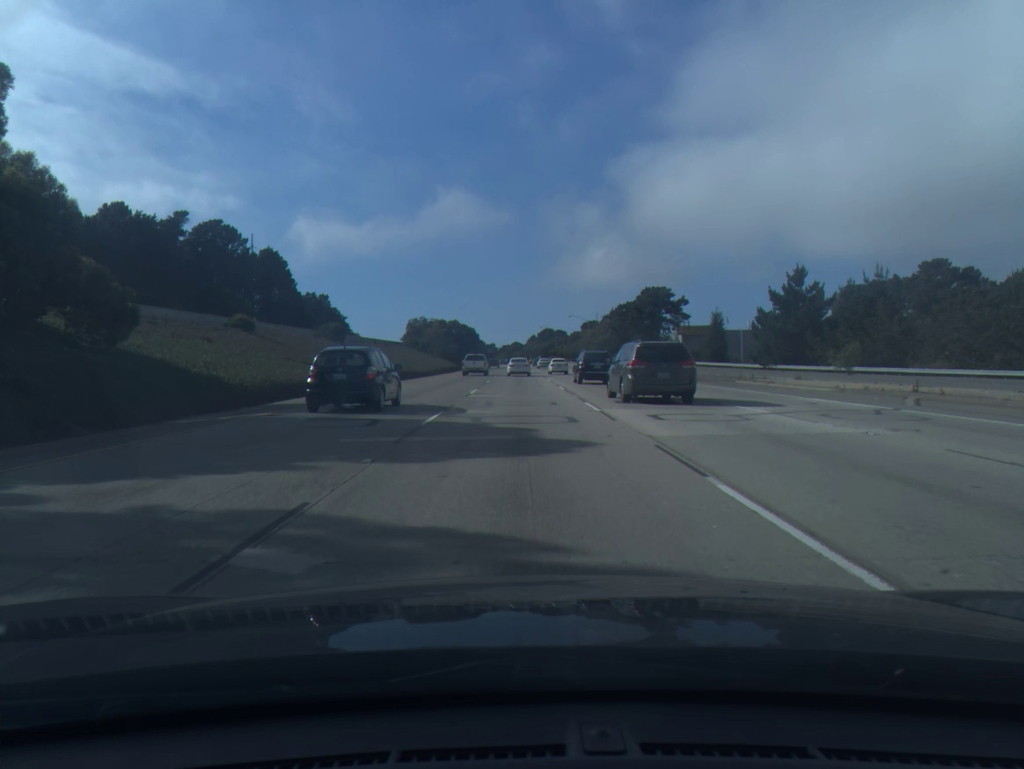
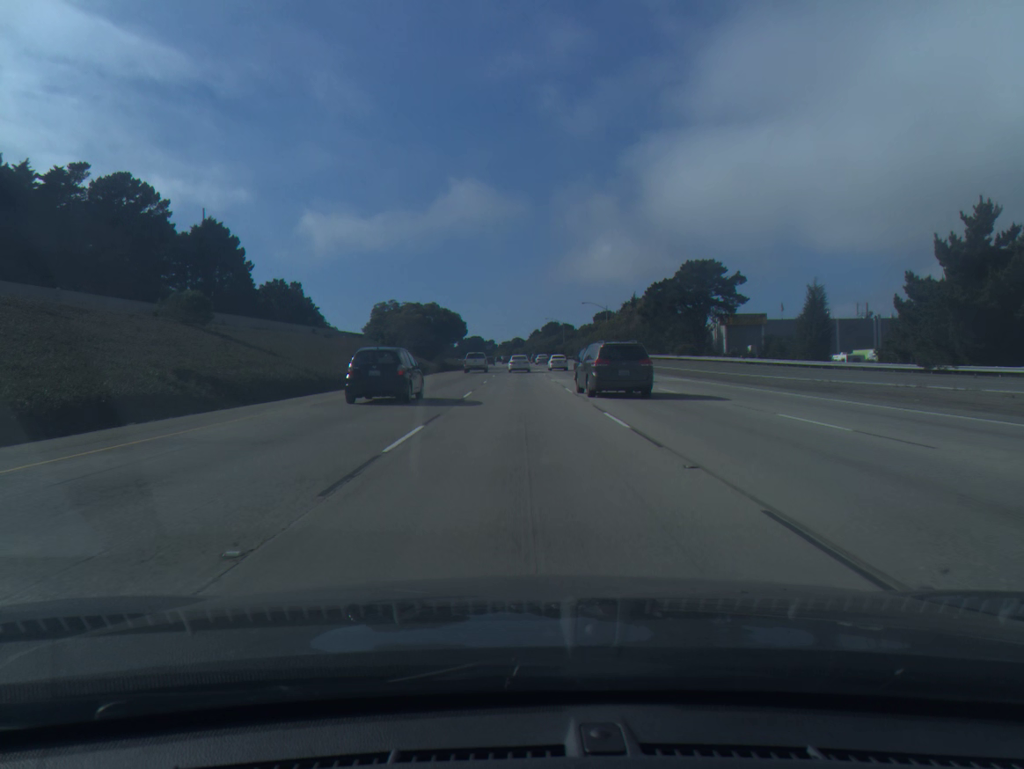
(0.0, +33.6) m; 0°
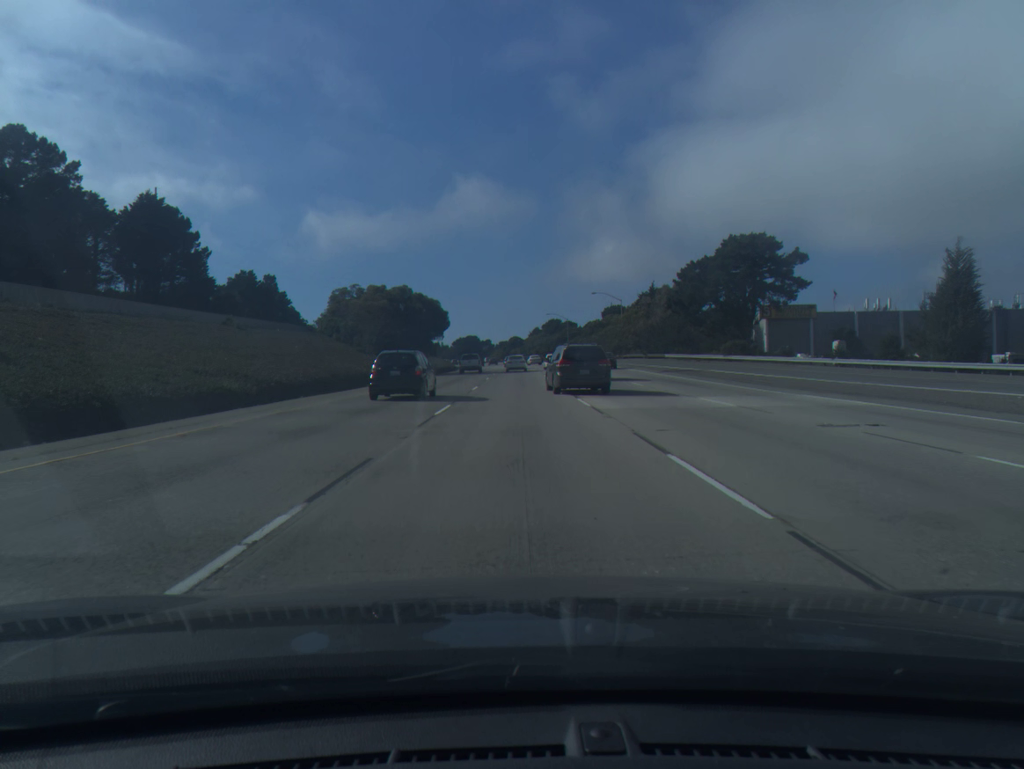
(0.0, +22.3) m; 0°
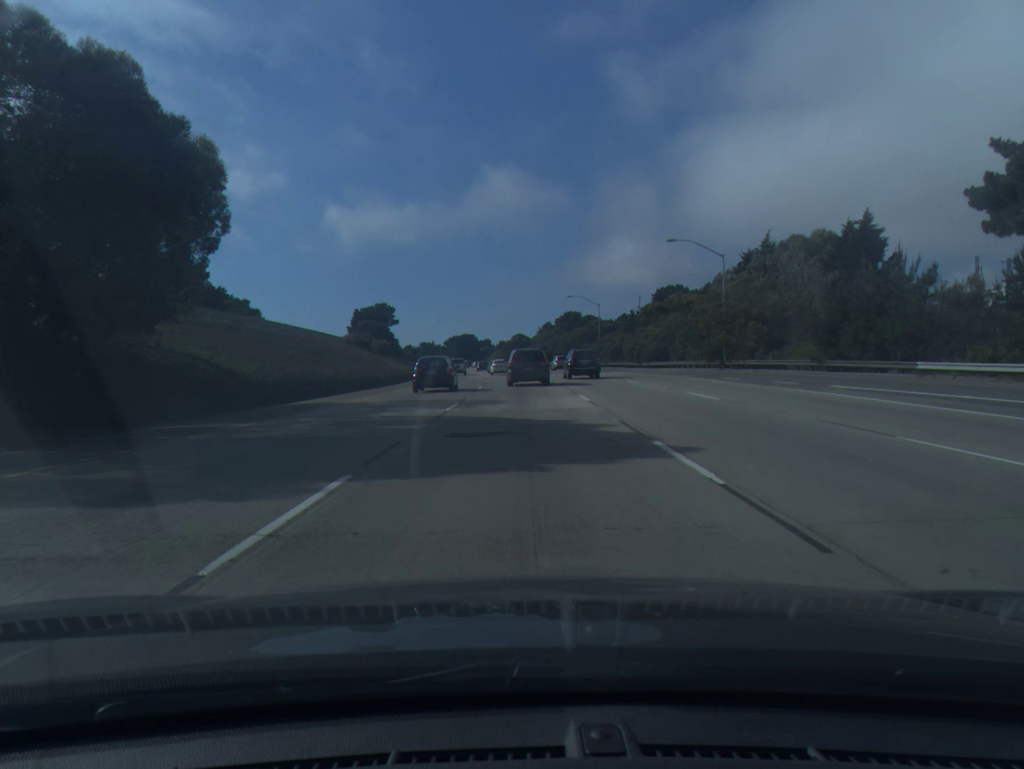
(-0.2, +56.5) m; 0°
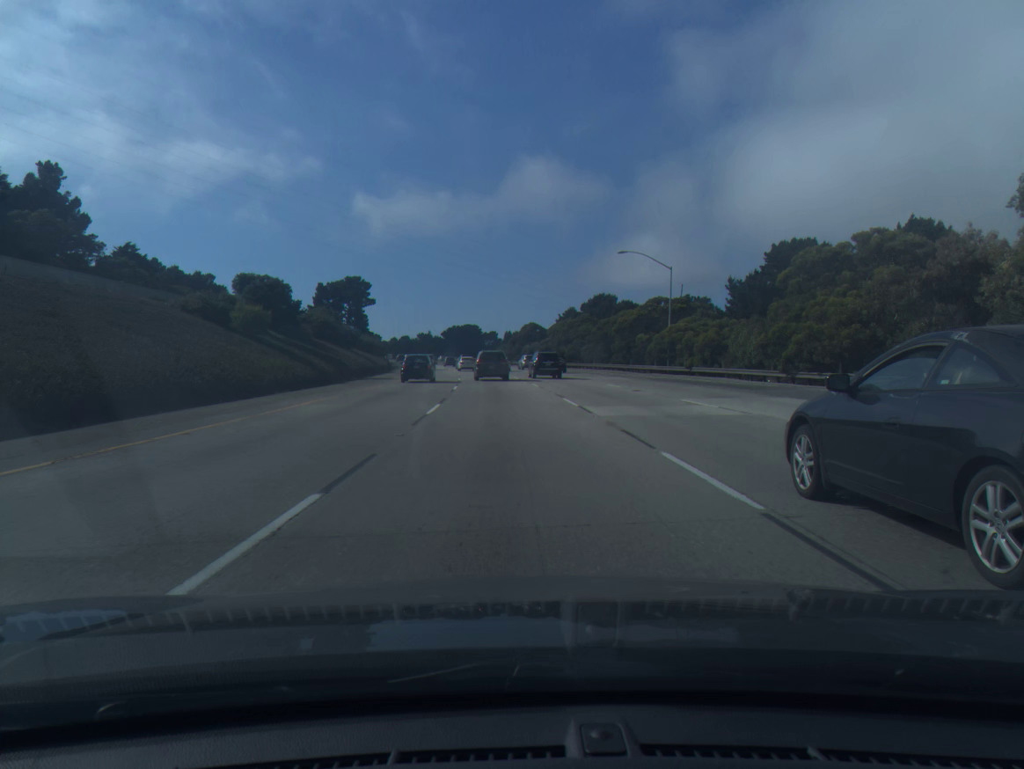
(-0.1, +45.2) m; -1°
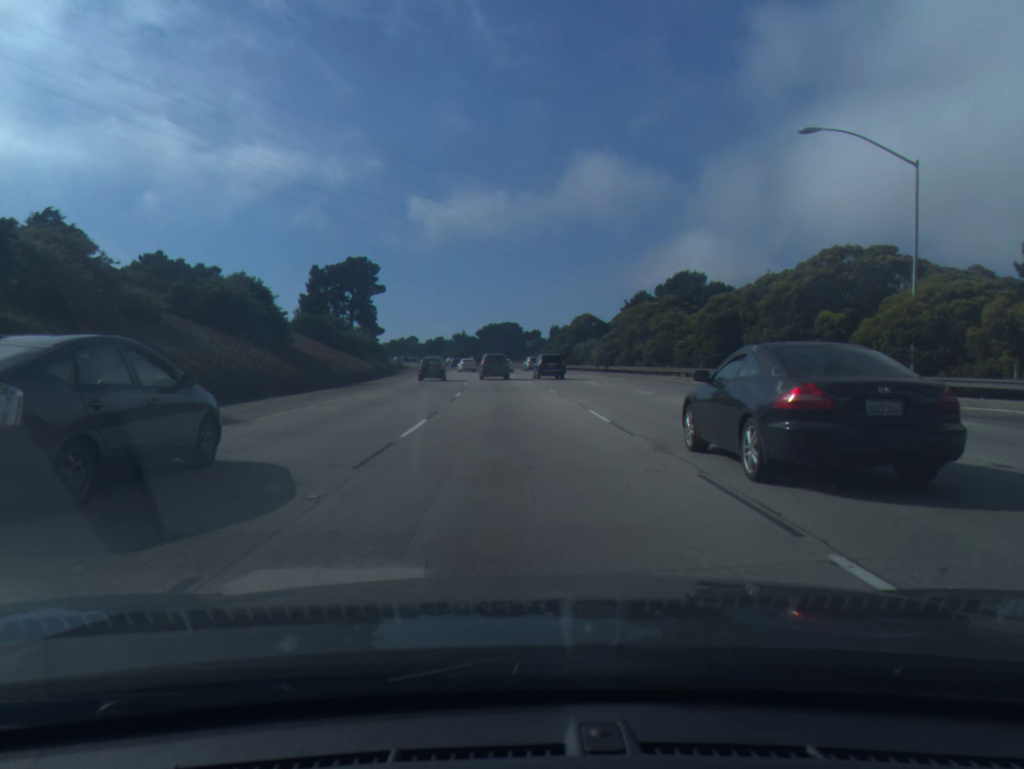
(-0.9, +34.6) m; -3°
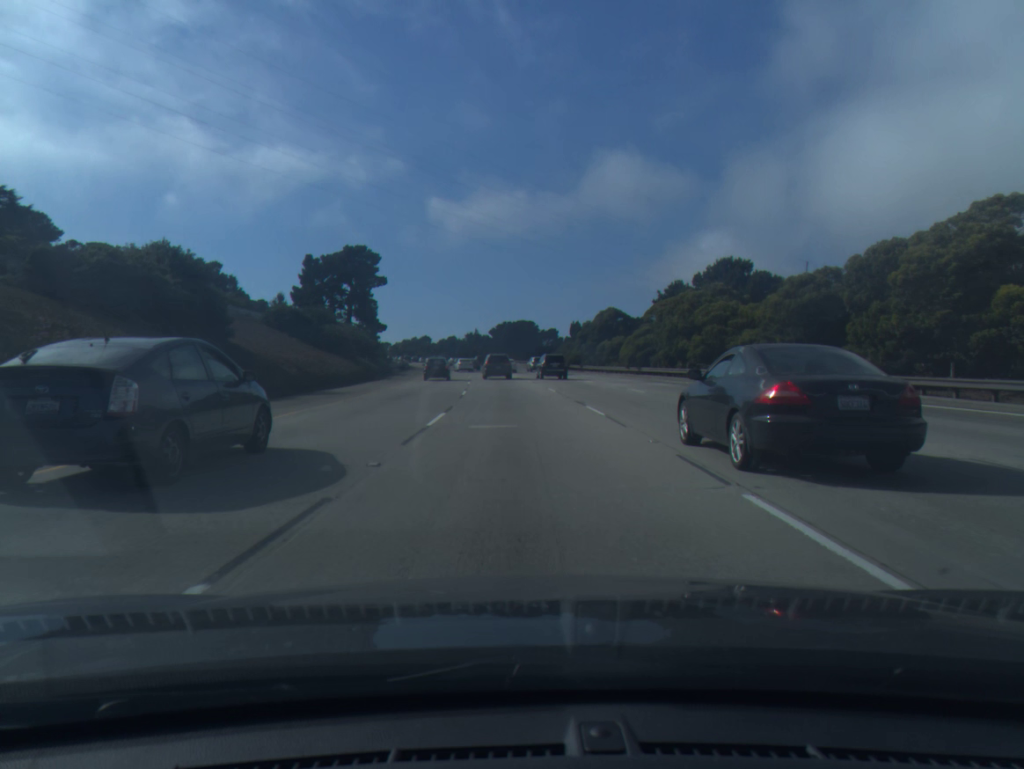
(-0.1, +12.2) m; -1°
